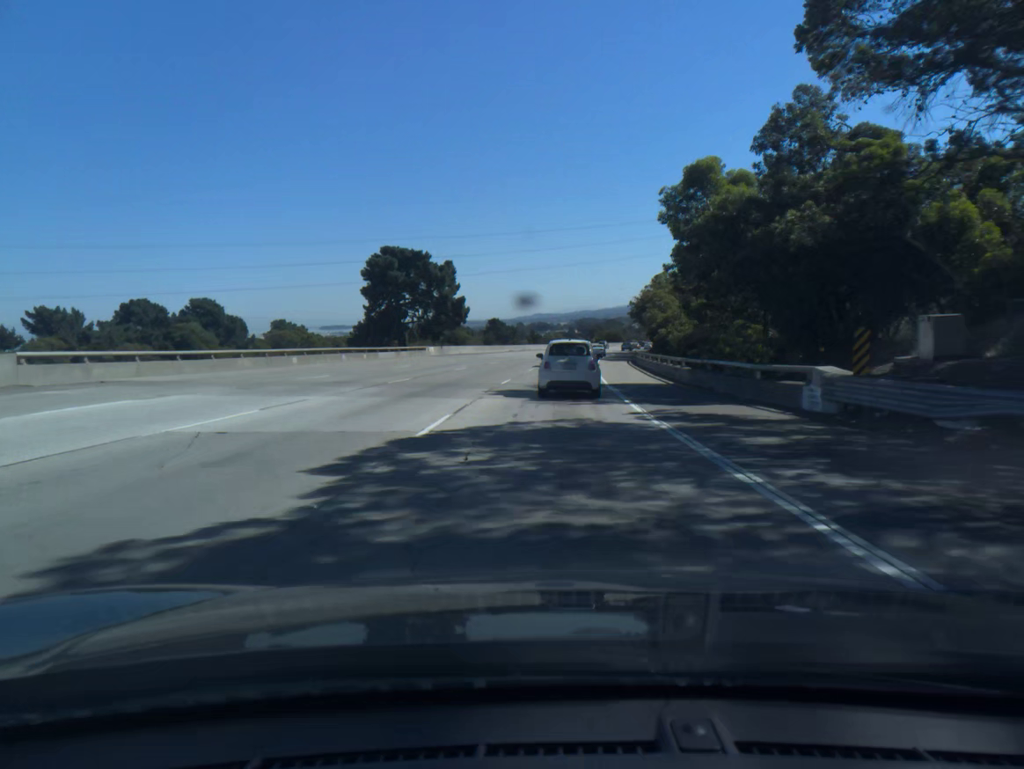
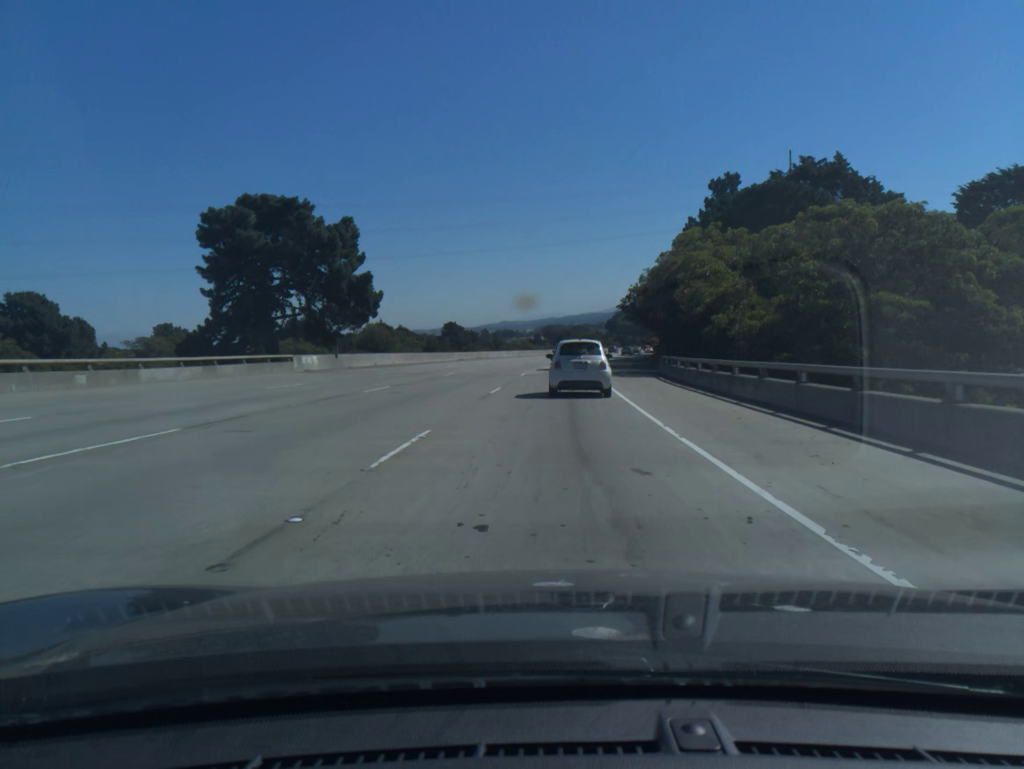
(+0.7, +32.2) m; +2°
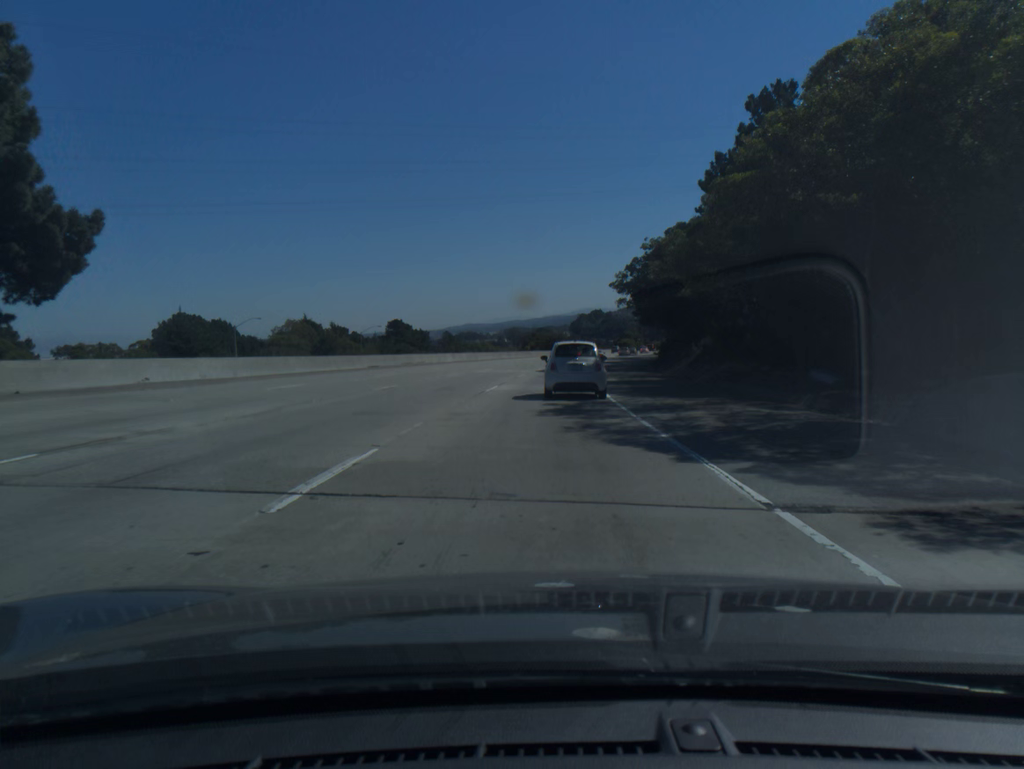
(+0.7, +32.4) m; +3°
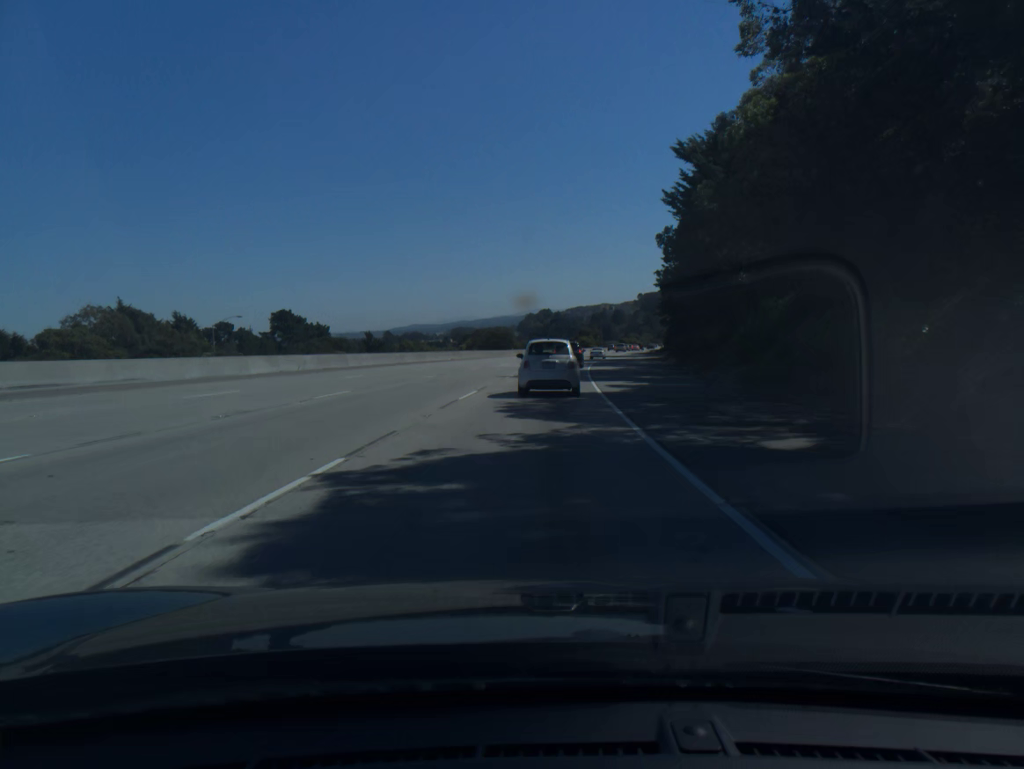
(+1.6, +48.7) m; +4°
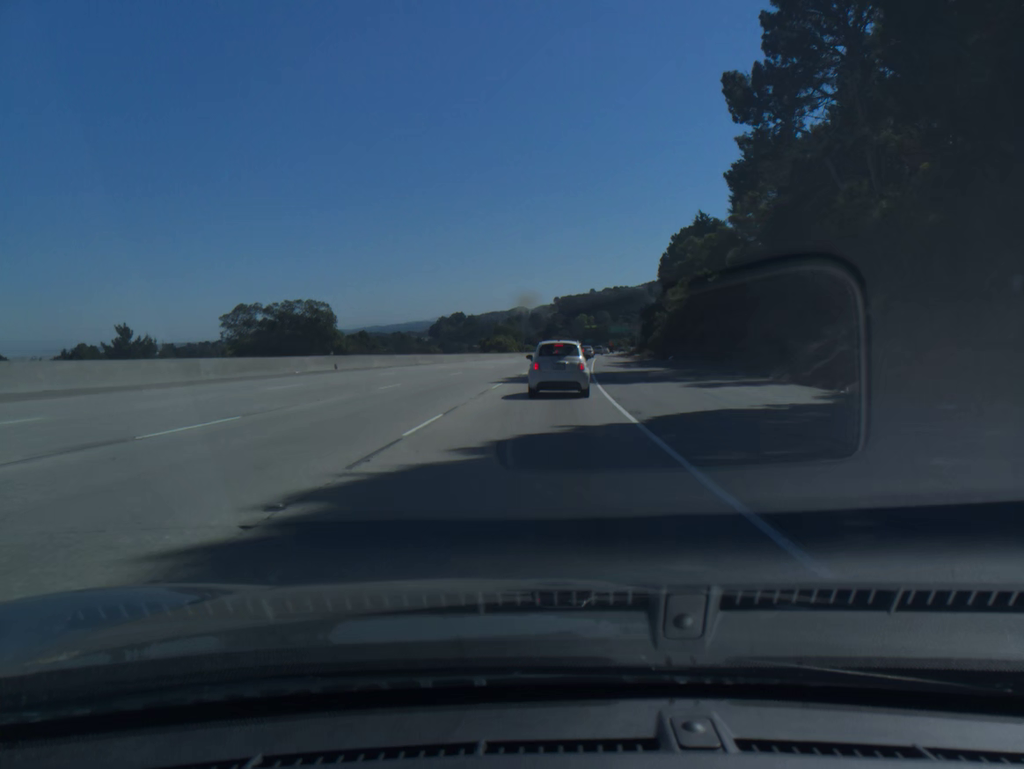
(+4.1, +81.2) m; +6°
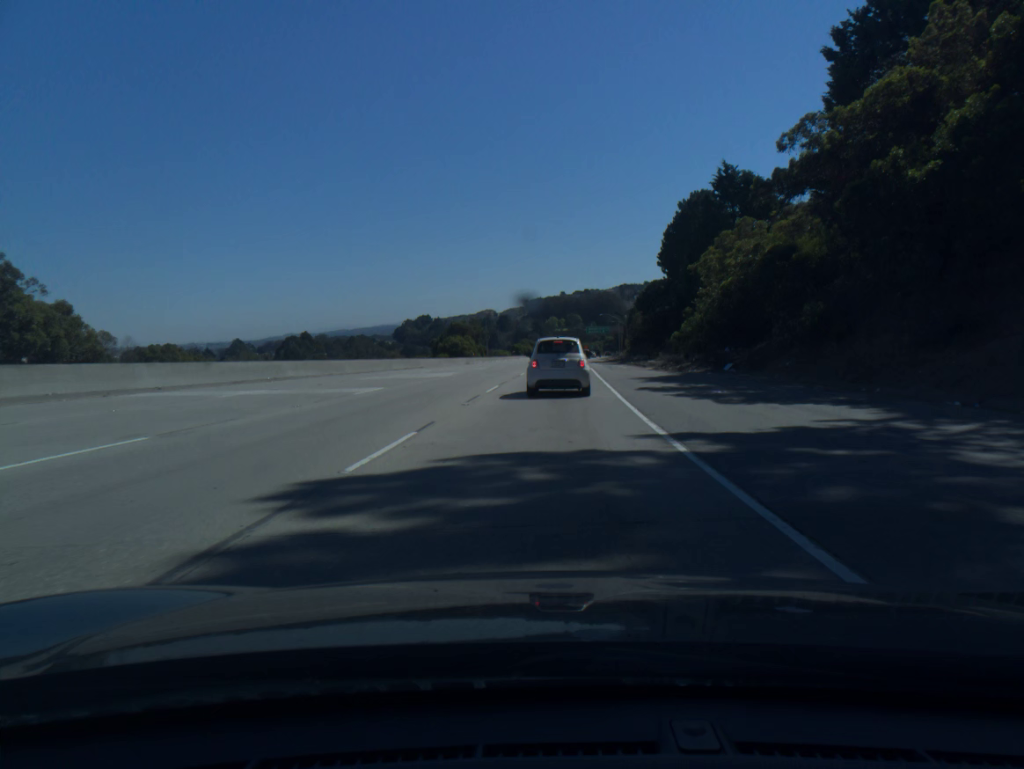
(+0.6, +32.6) m; +2°
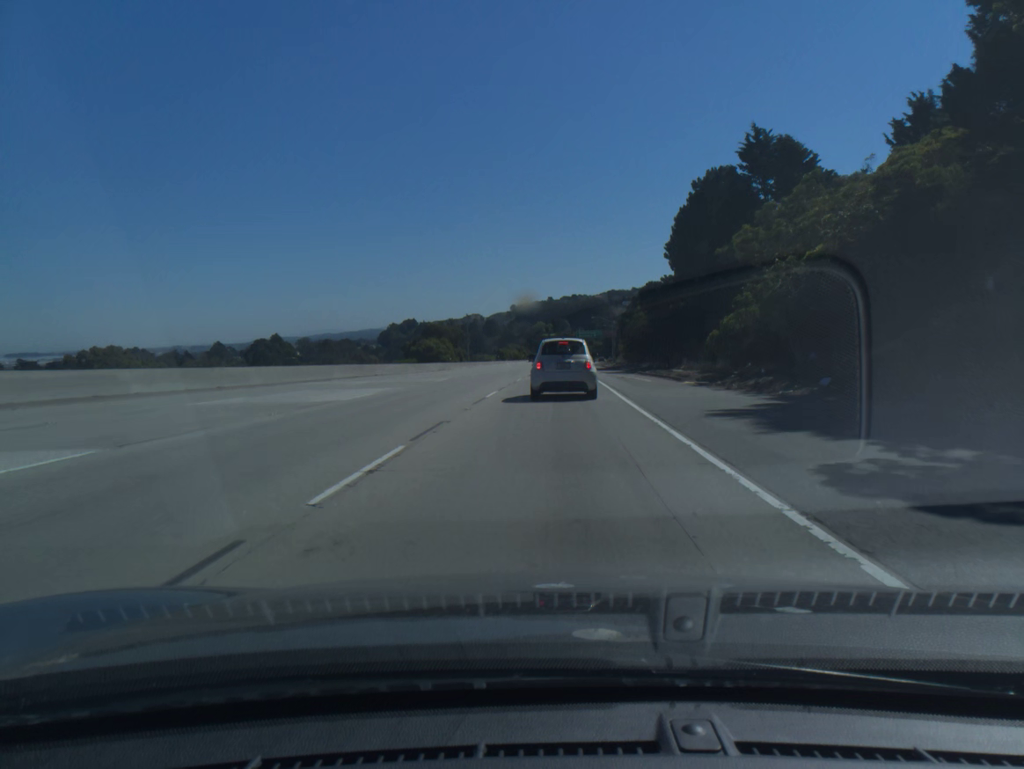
(+0.1, +16.3) m; +1°
